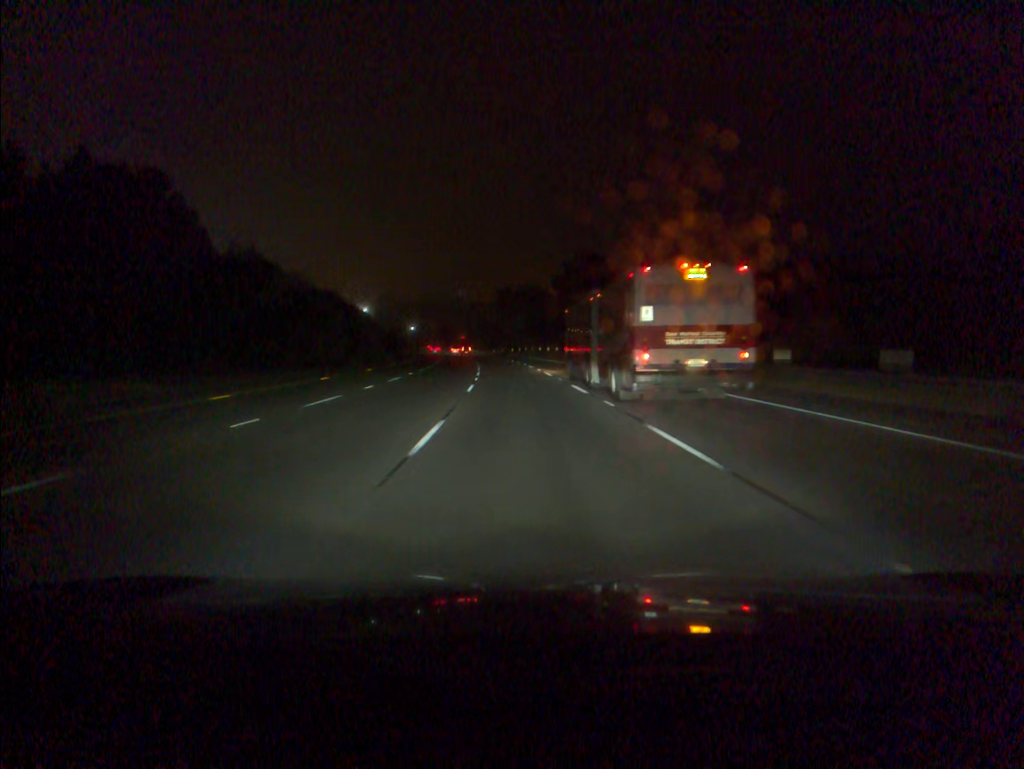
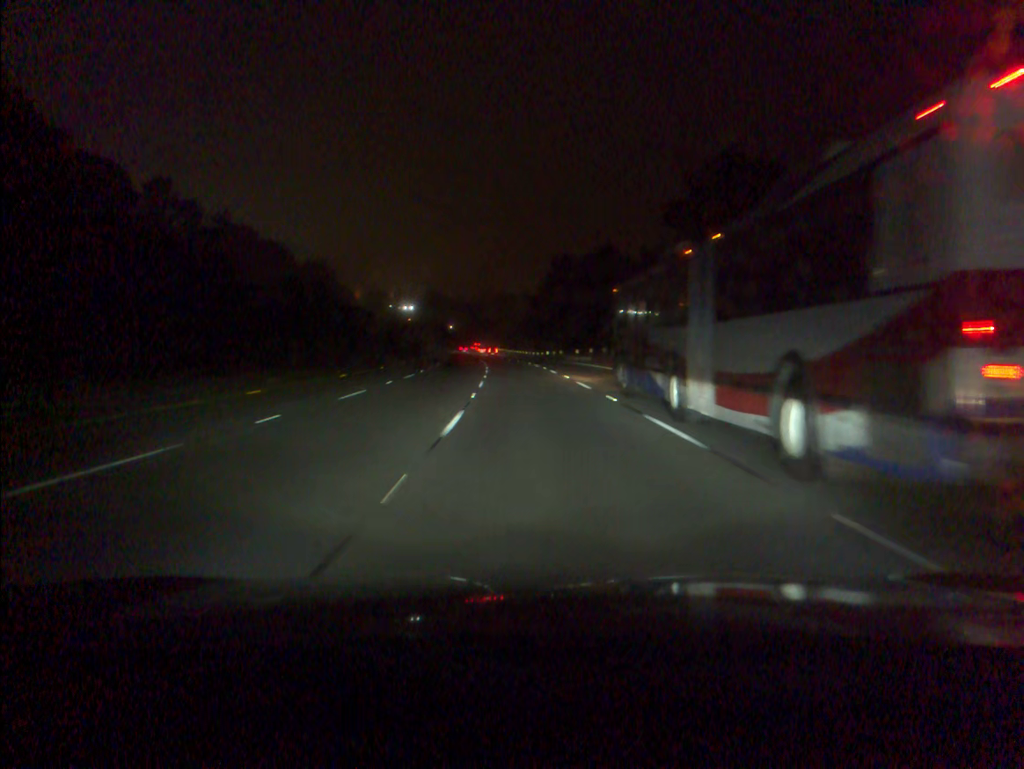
(-1.8, +56.6) m; -4°
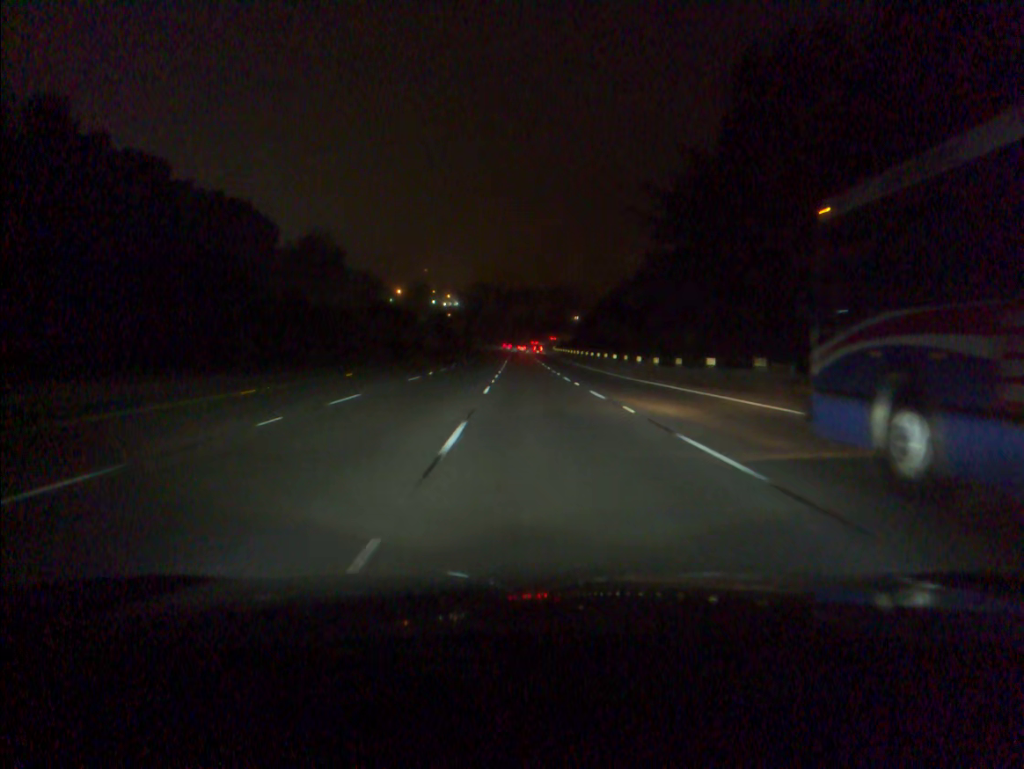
(-2.8, +74.9) m; -4°
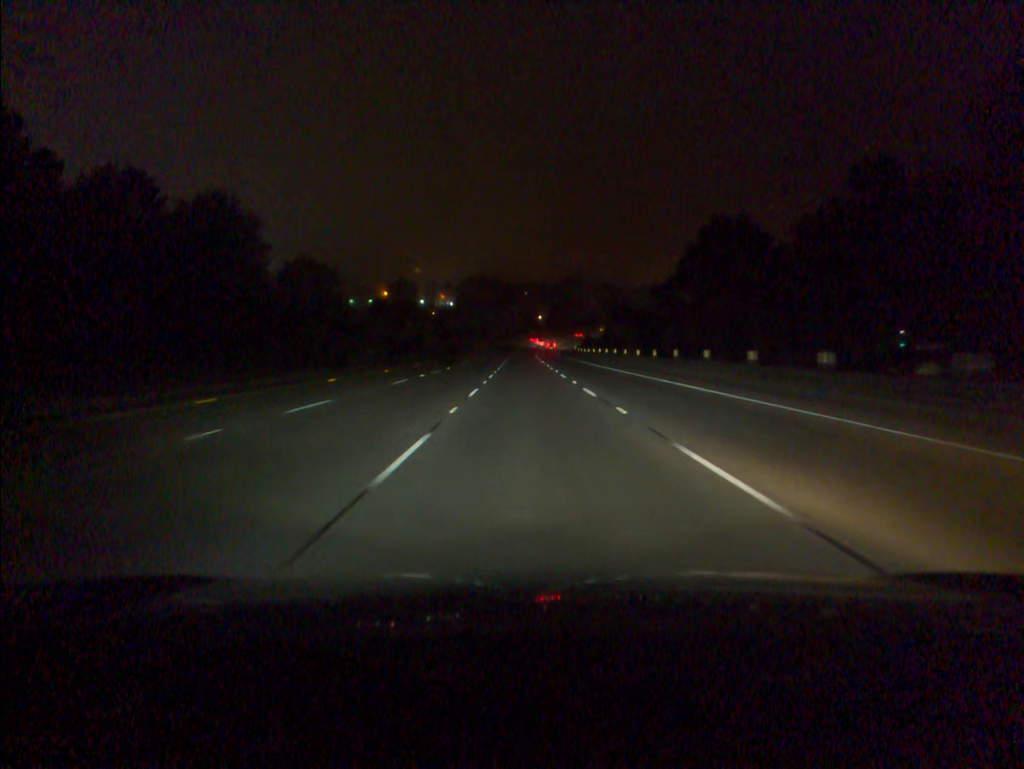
(-0.3, +75.4) m; 0°
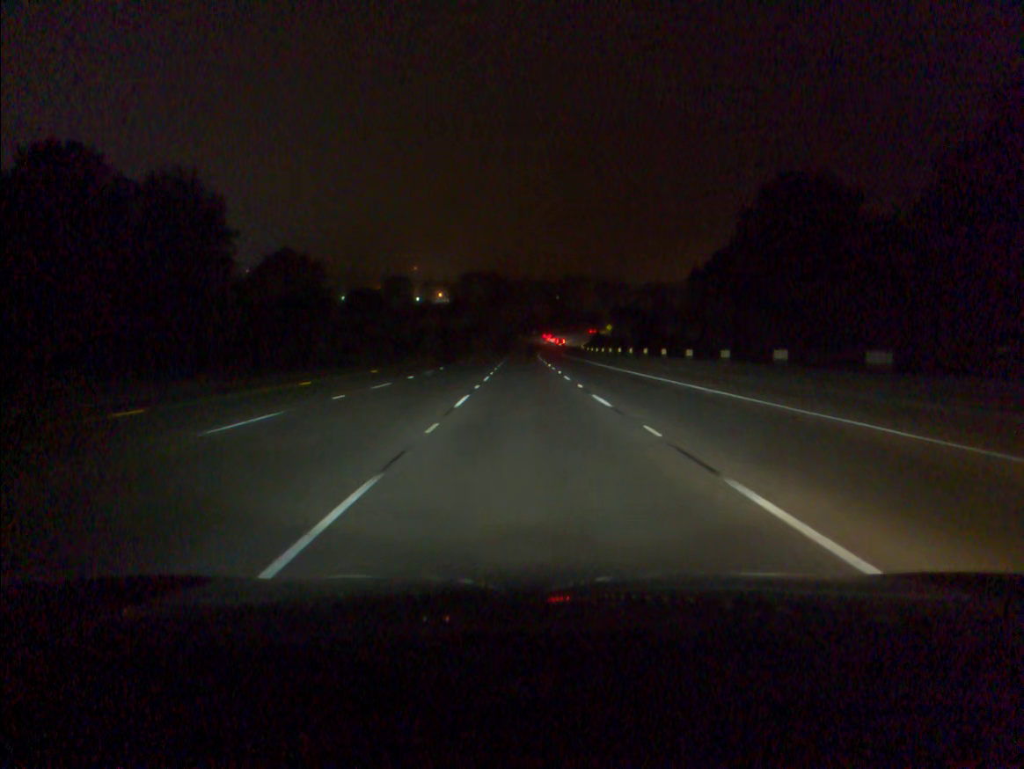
(0.0, +18.9) m; 0°
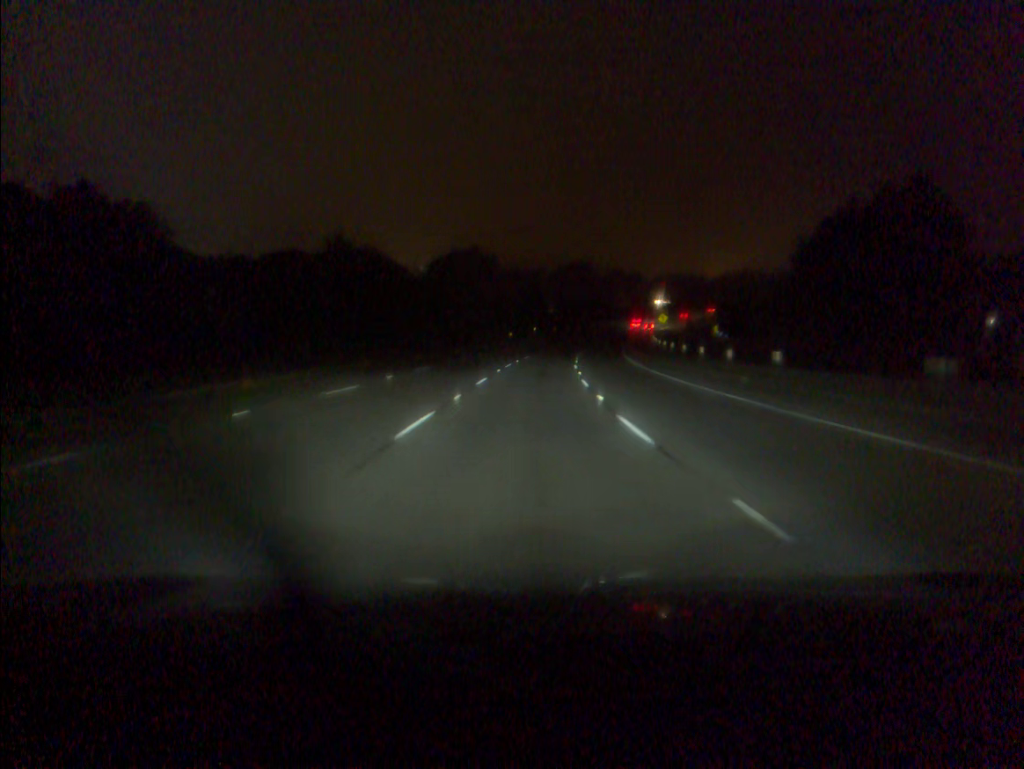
(+0.1, +94.5) m; +1°
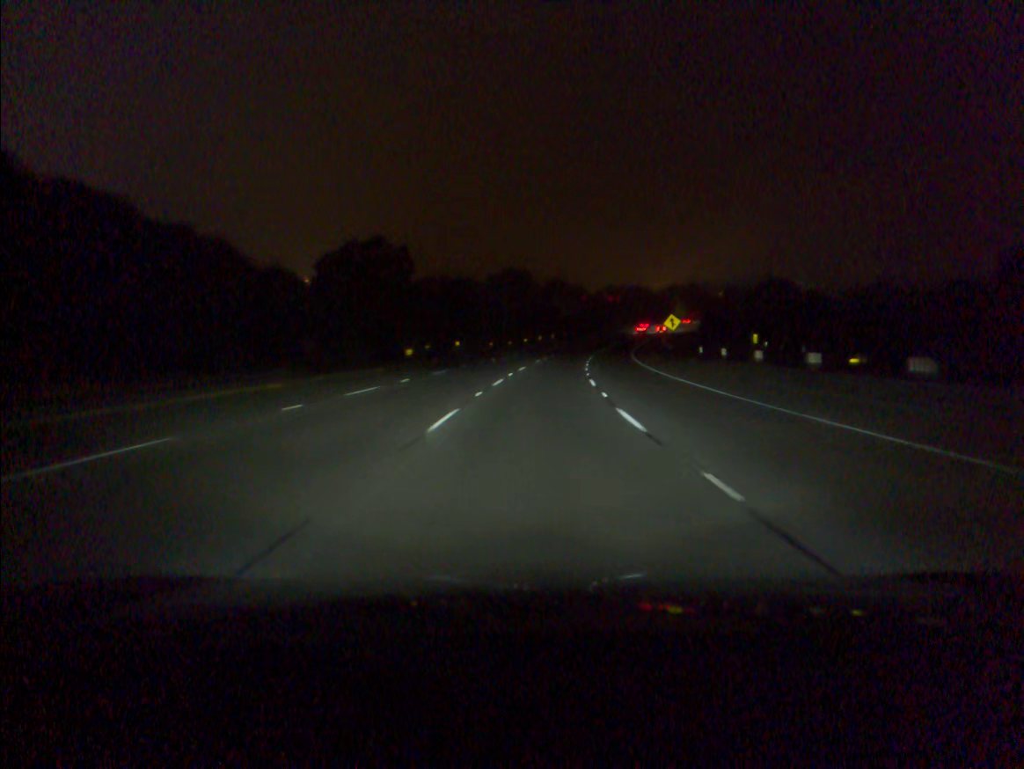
(+1.9, +56.5) m; +5°
